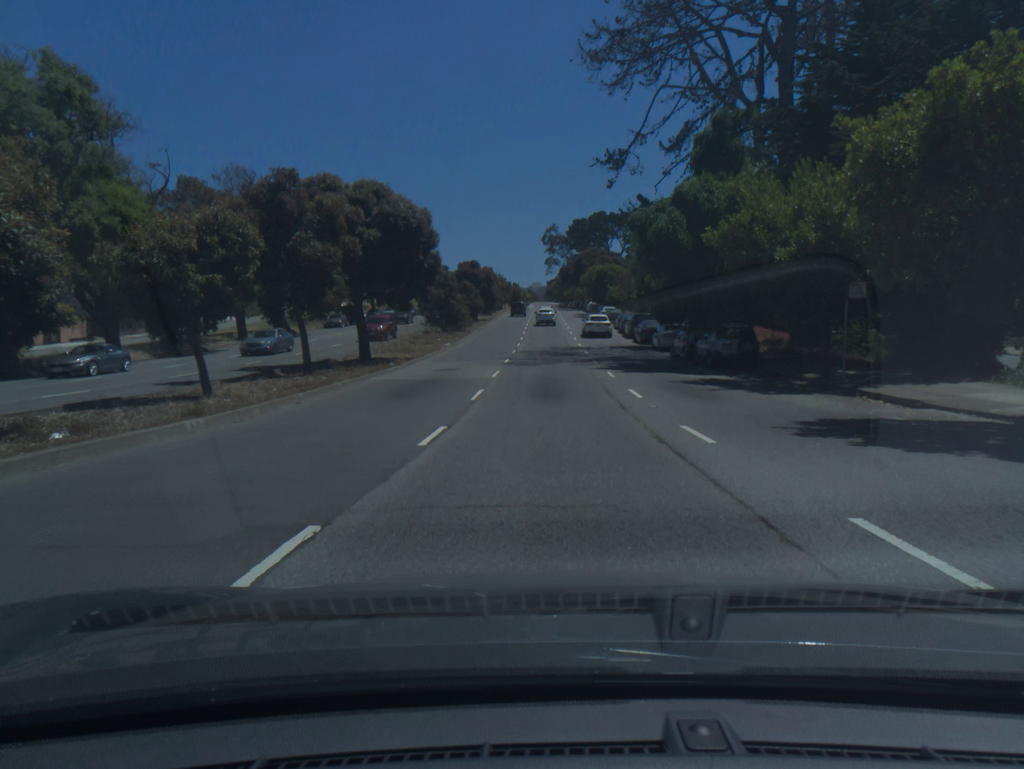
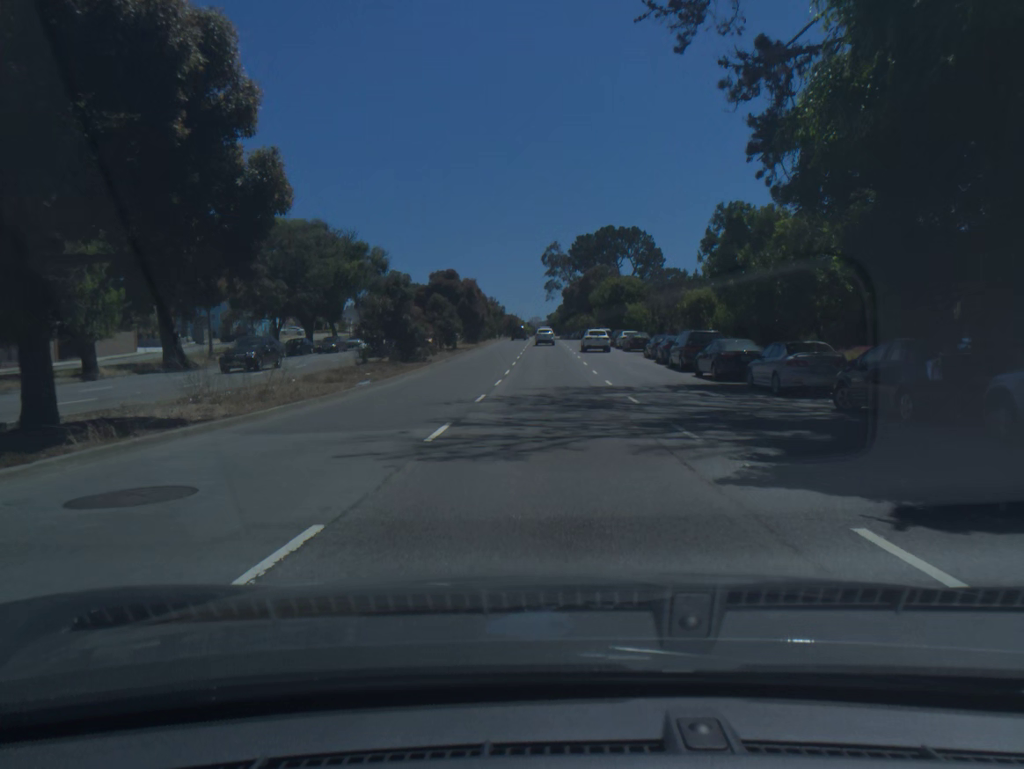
(-0.1, +21.4) m; 0°
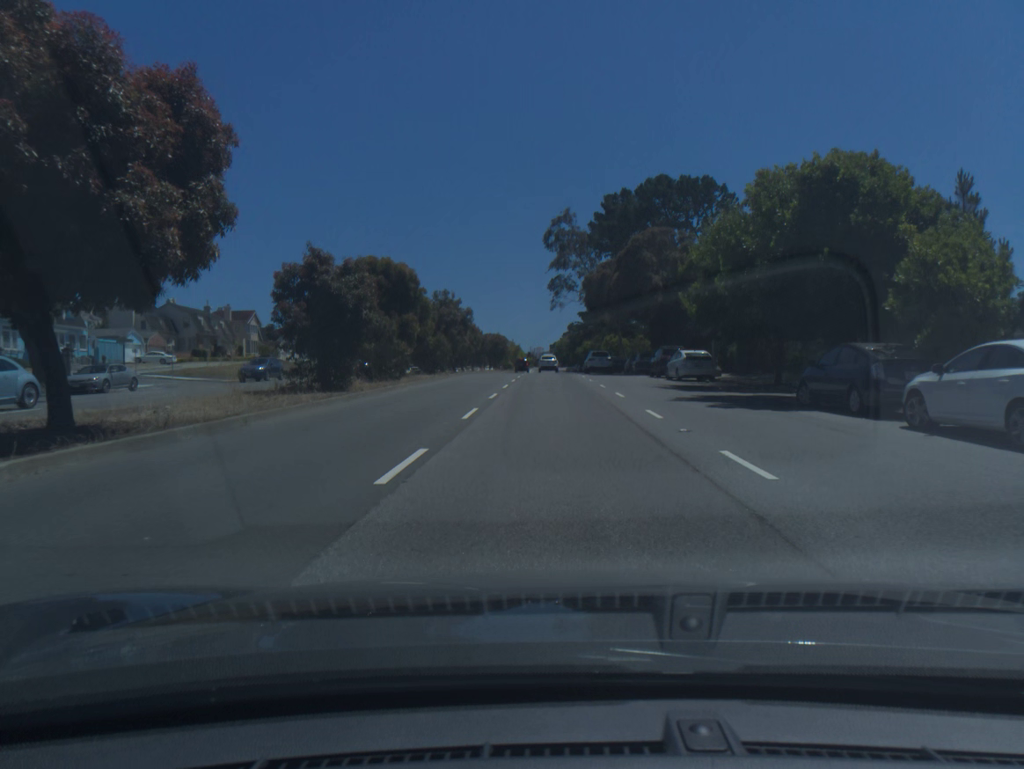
(-0.4, +53.4) m; 0°
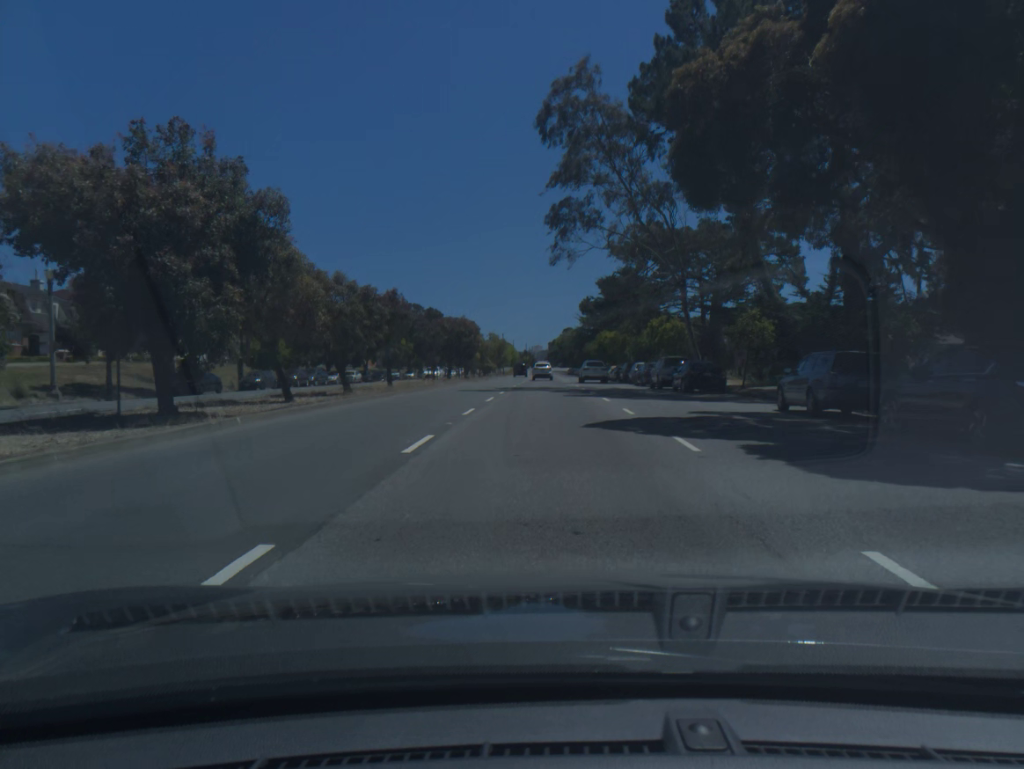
(+0.2, +41.2) m; 0°
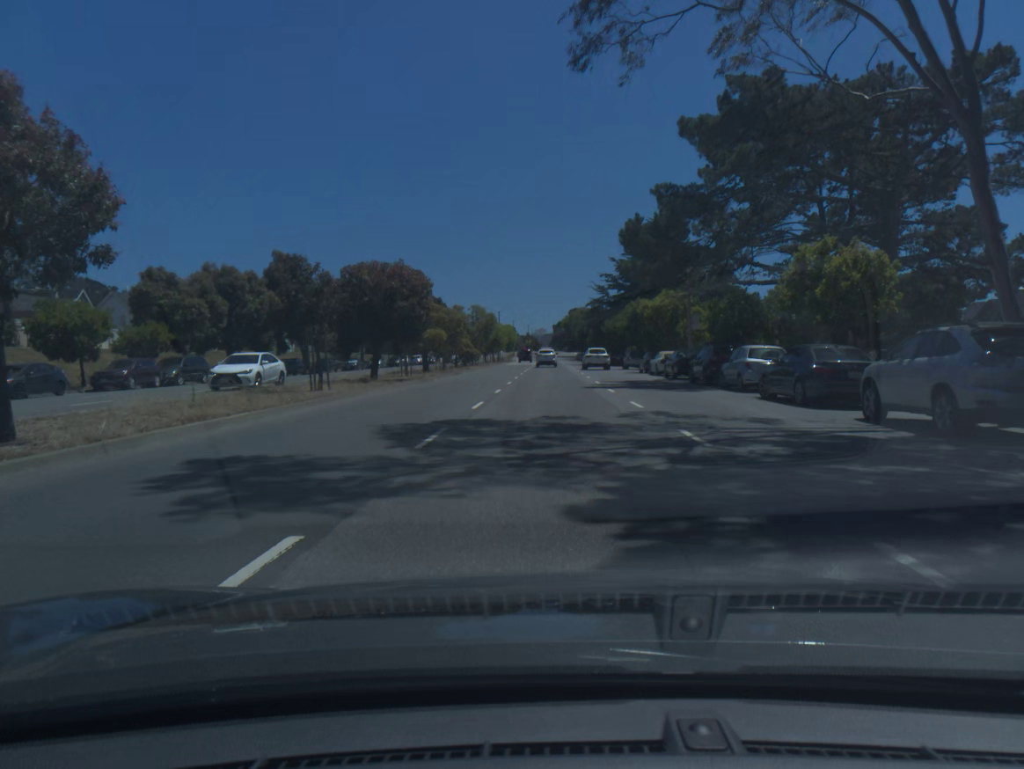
(-0.2, +28.3) m; 0°
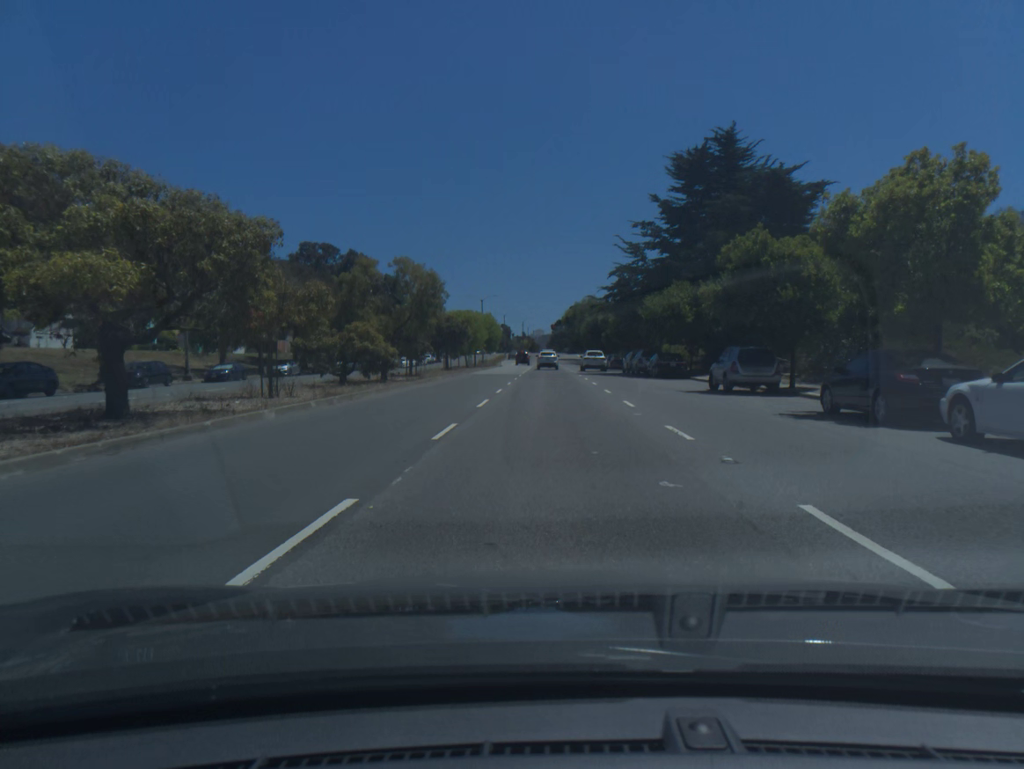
(+0.1, +35.2) m; 0°
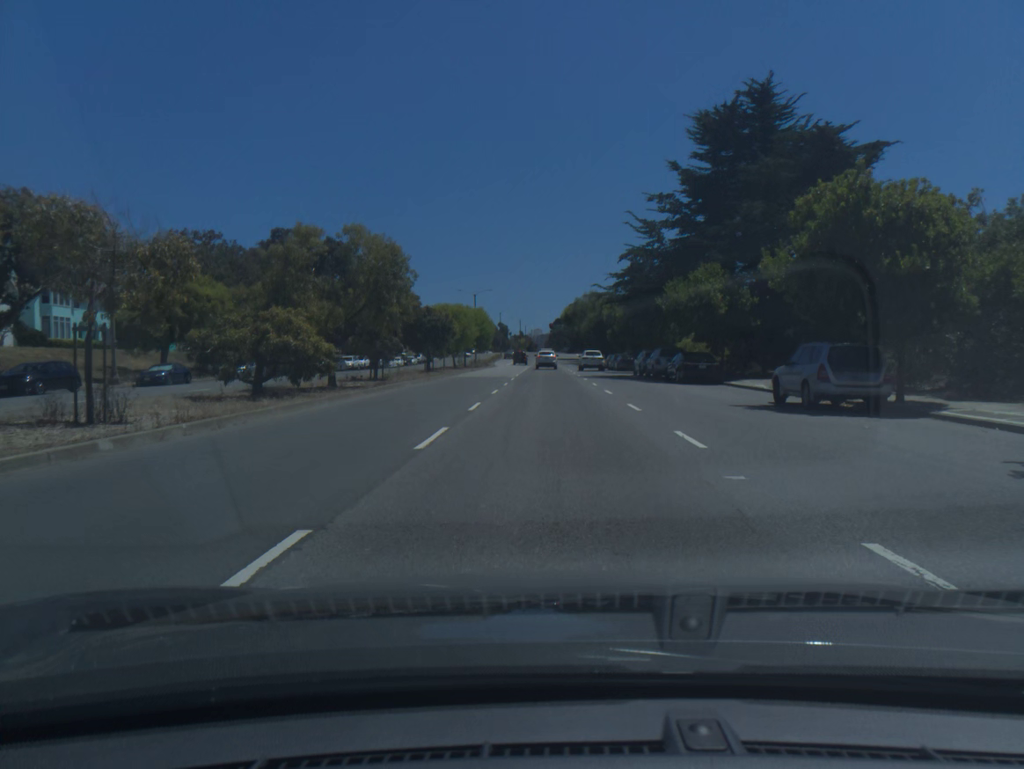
(0.0, +8.5) m; 0°
